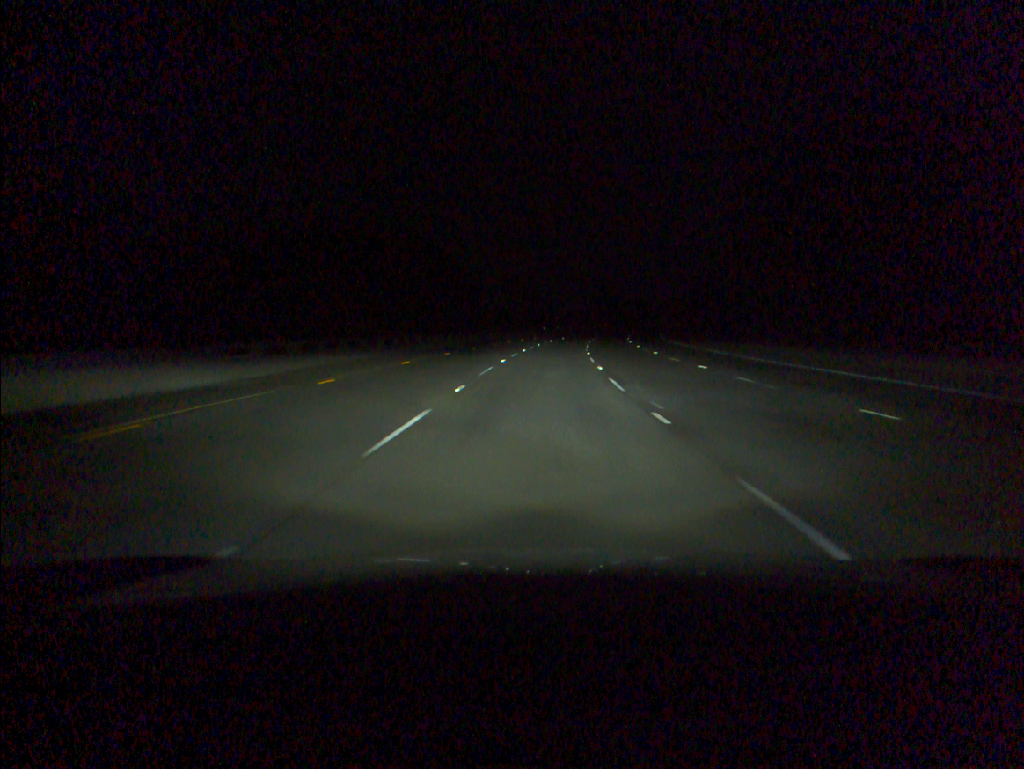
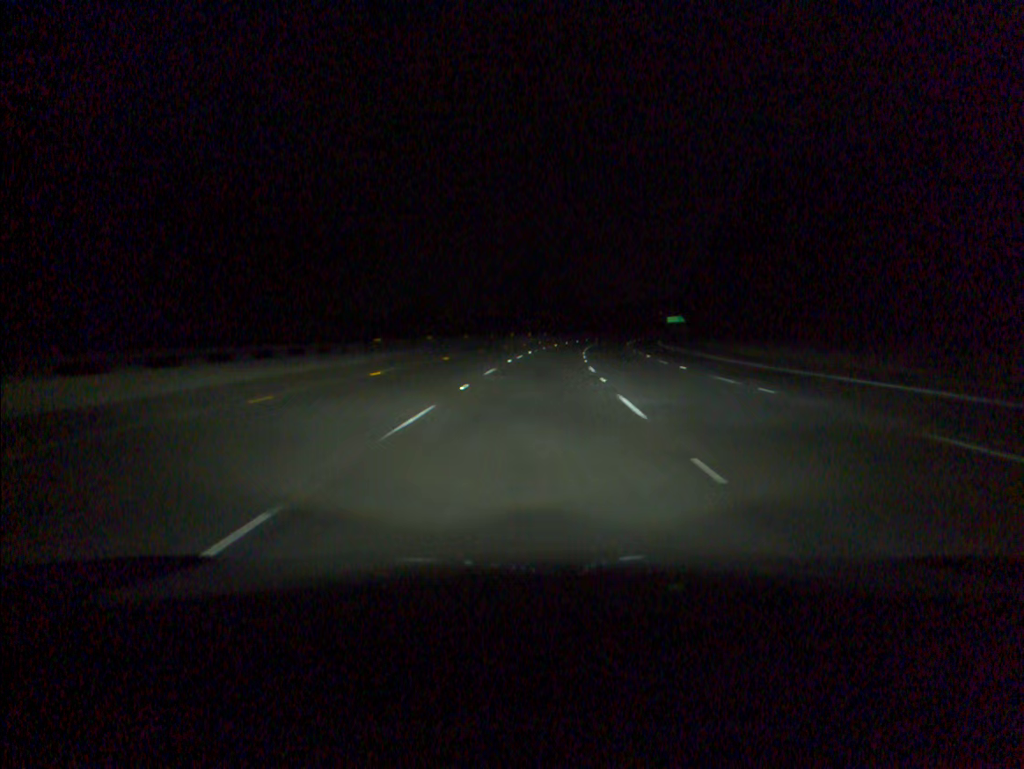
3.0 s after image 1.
(+5.0, +85.4) m; +7°
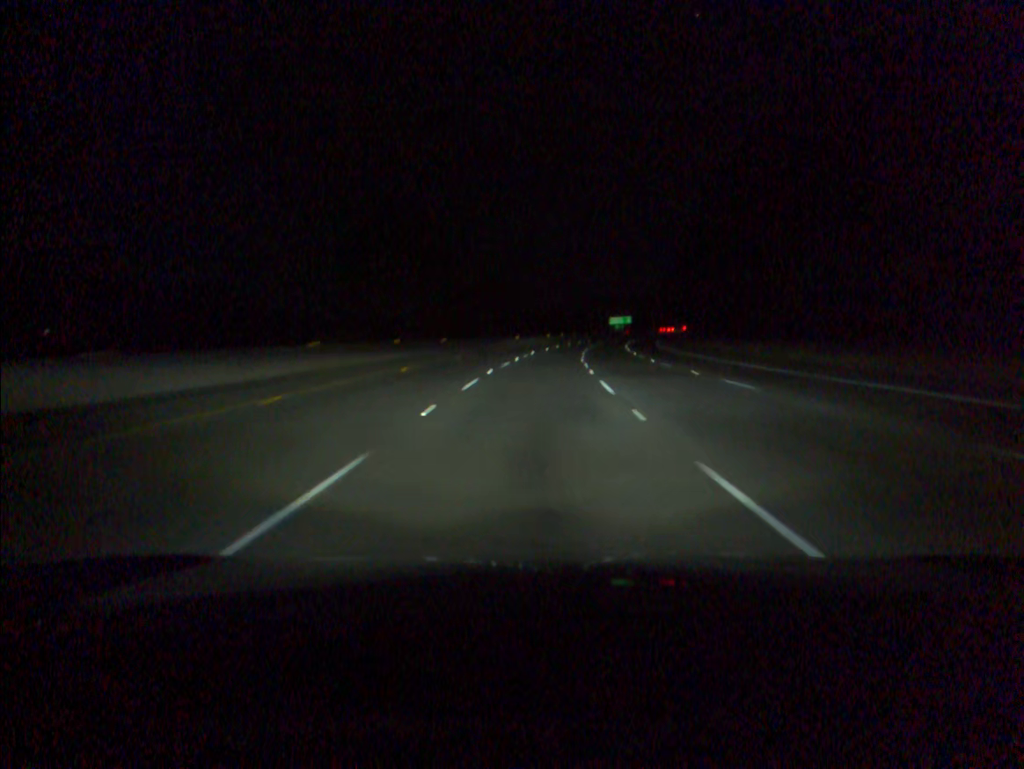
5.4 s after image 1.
(+3.2, +67.5) m; +6°
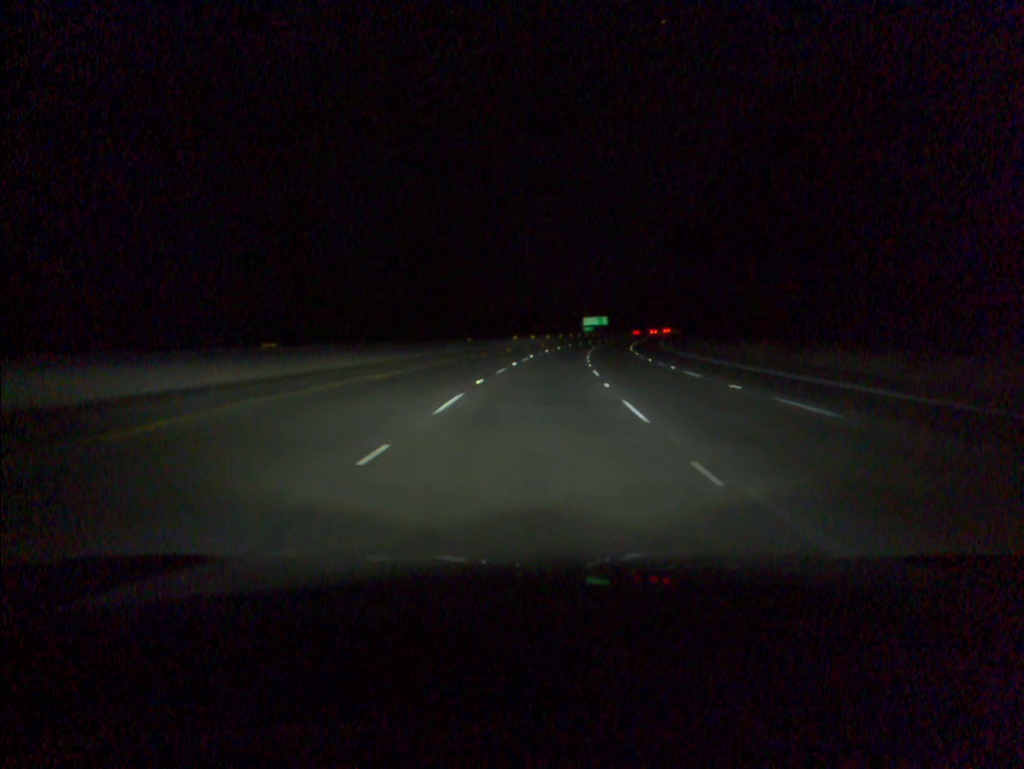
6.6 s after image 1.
(+0.6, +34.2) m; +2°
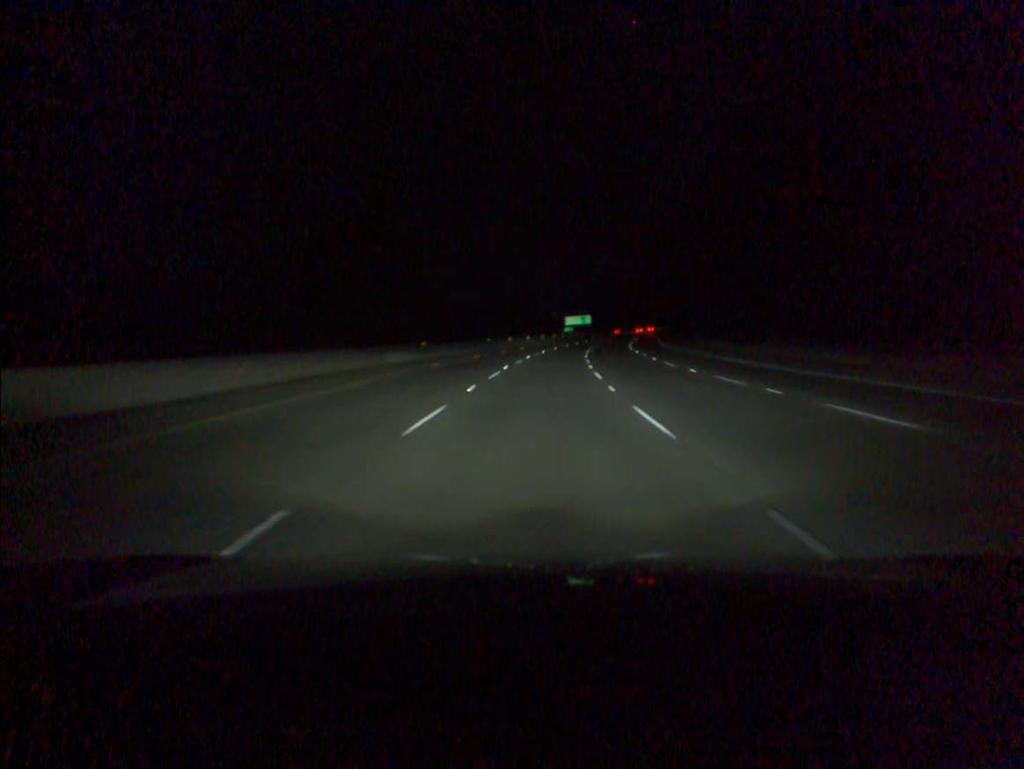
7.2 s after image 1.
(+0.3, +17.4) m; +1°
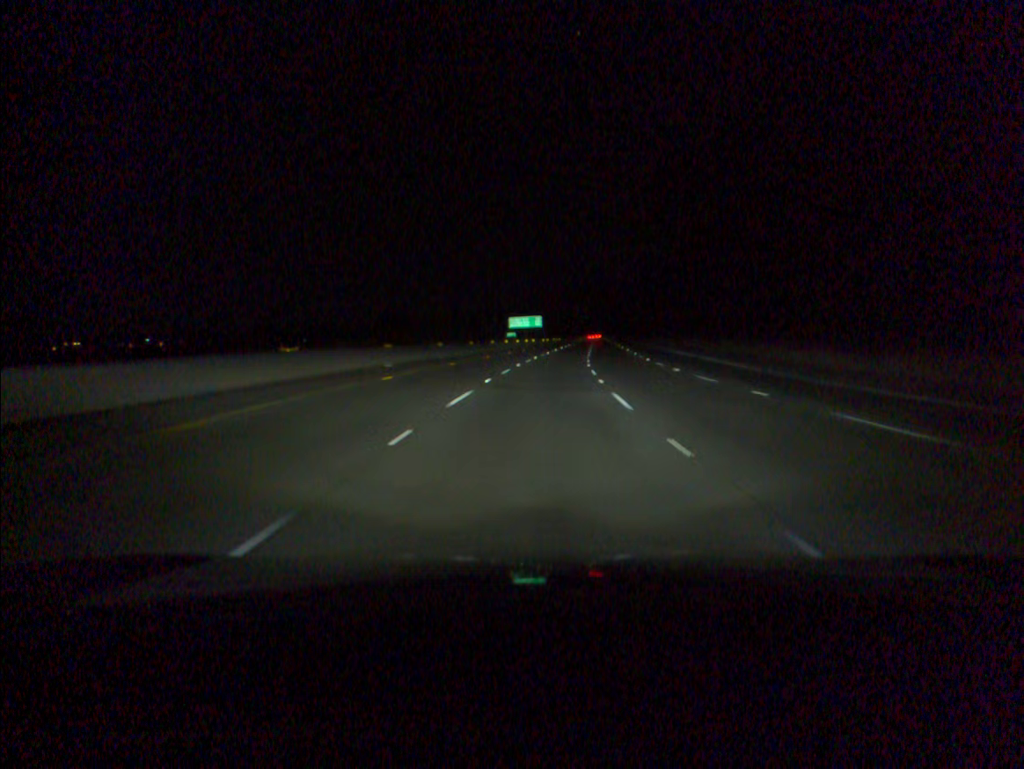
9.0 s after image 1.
(+1.9, +53.2) m; +4°
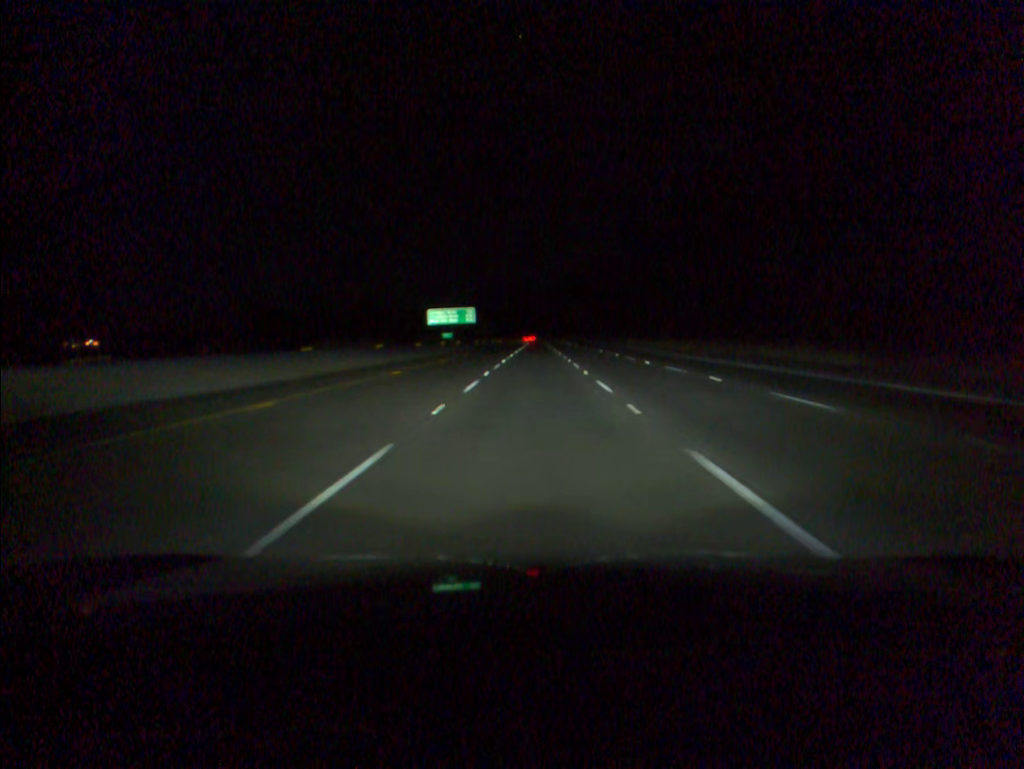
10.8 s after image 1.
(+2.3, +54.7) m; +4°
